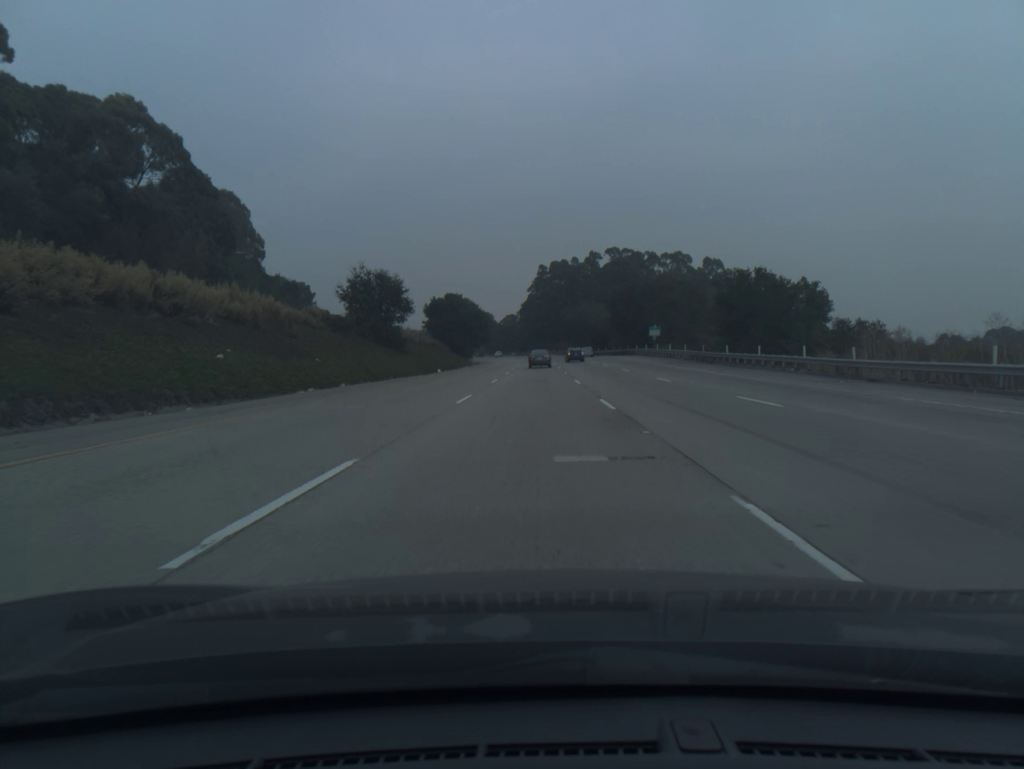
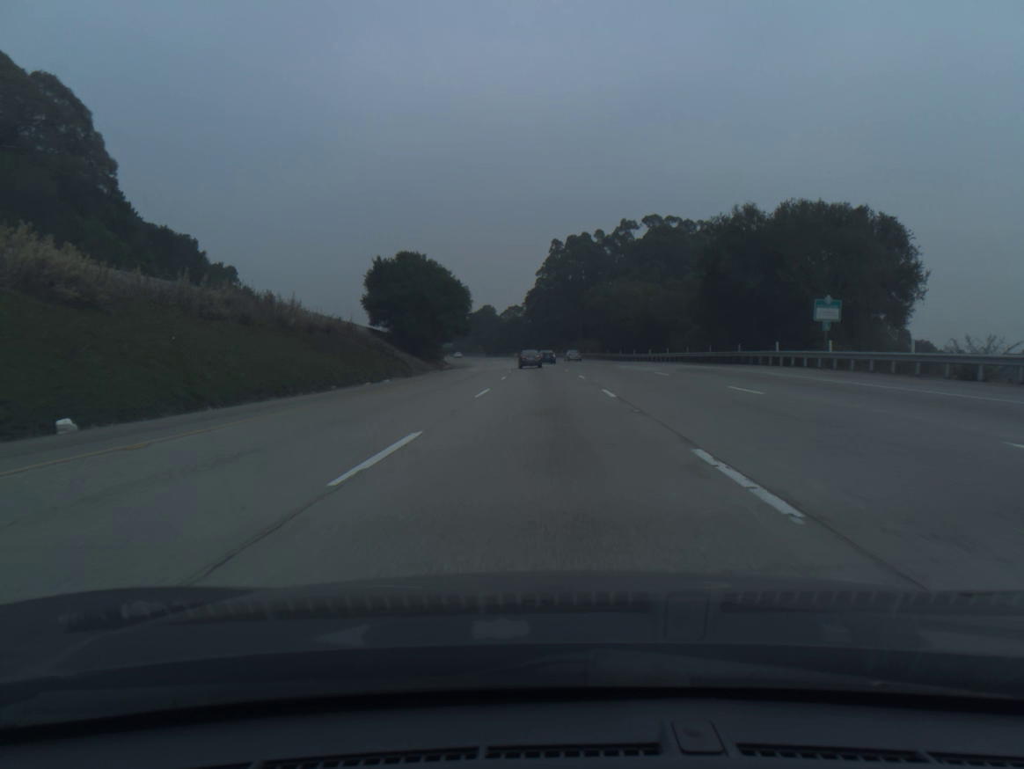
(-0.4, +55.2) m; -1°
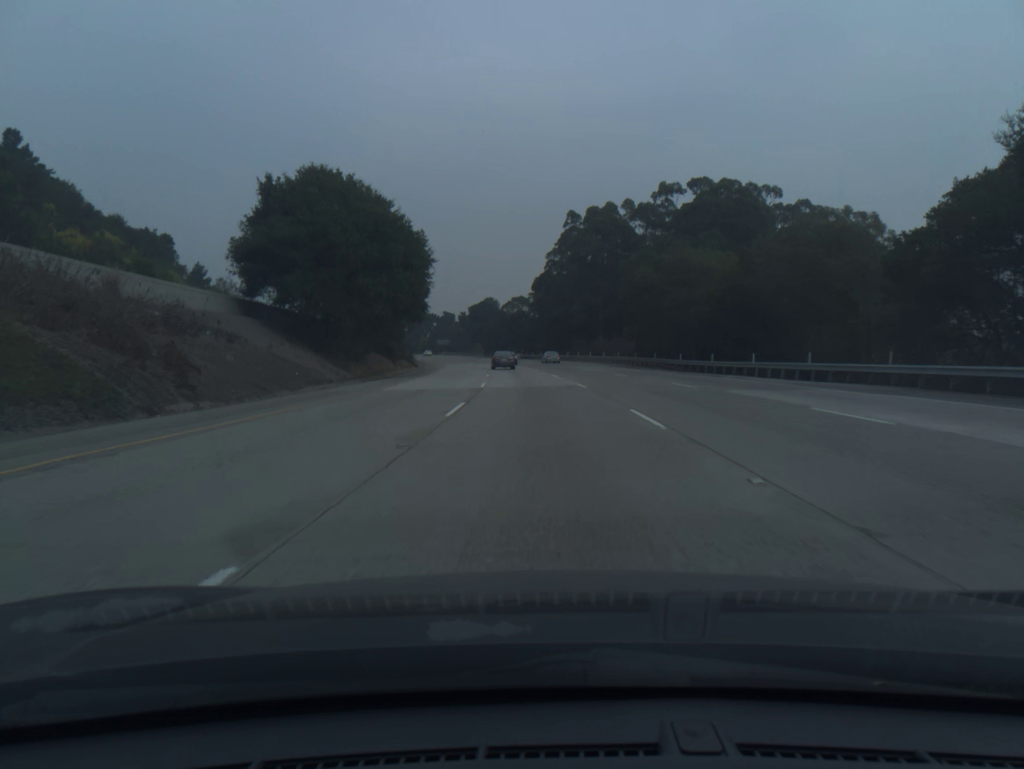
(-0.1, +36.8) m; -1°
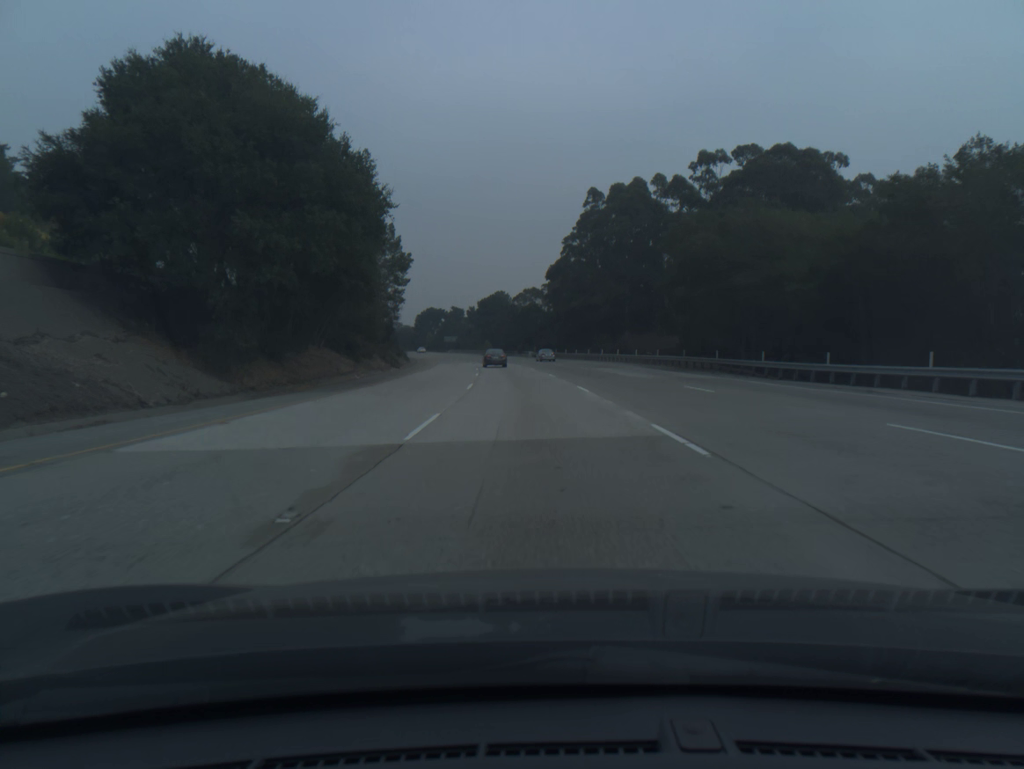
(-0.1, +18.4) m; -1°
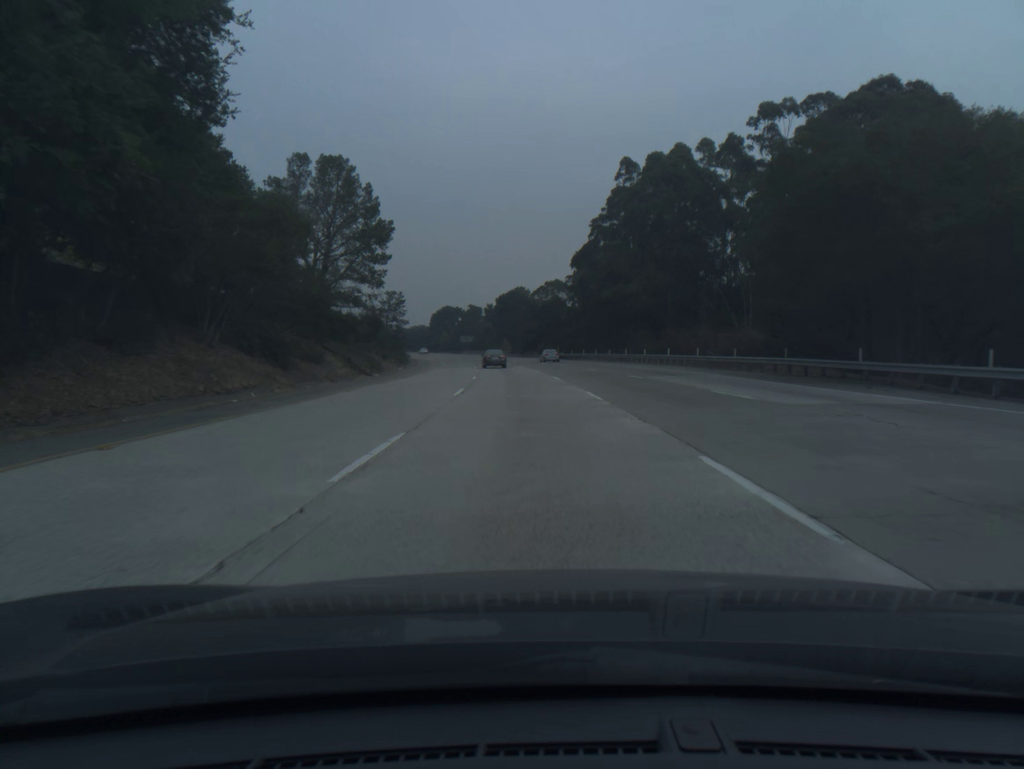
(-0.2, +18.4) m; -1°
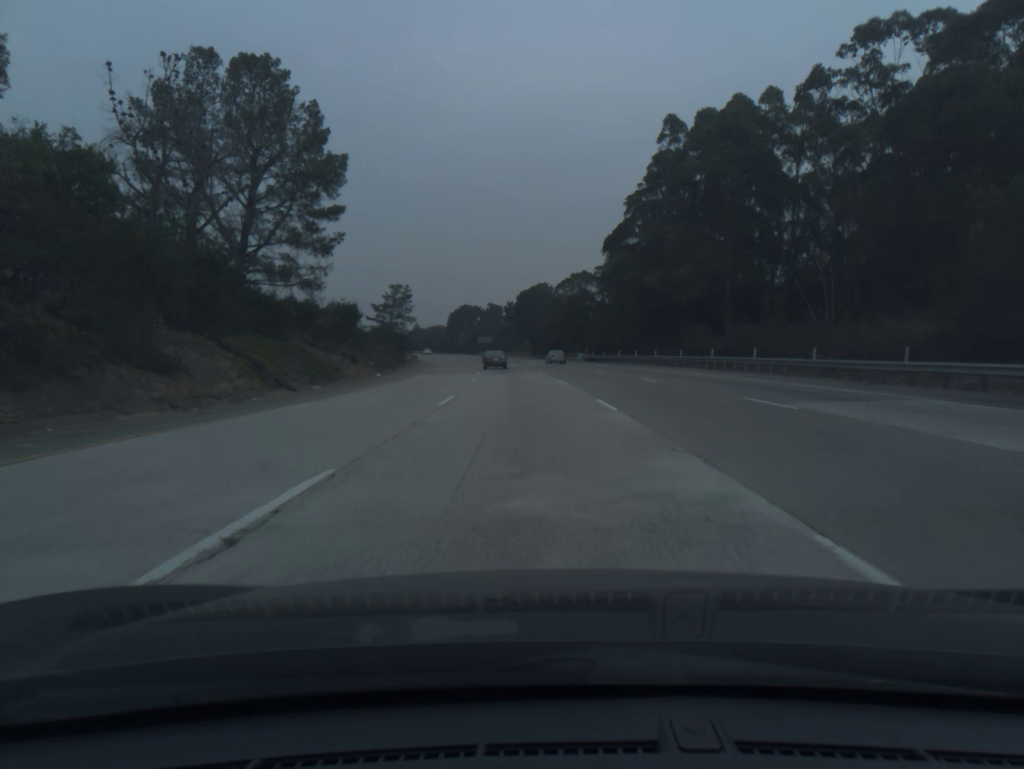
(-0.3, +18.4) m; -2°
